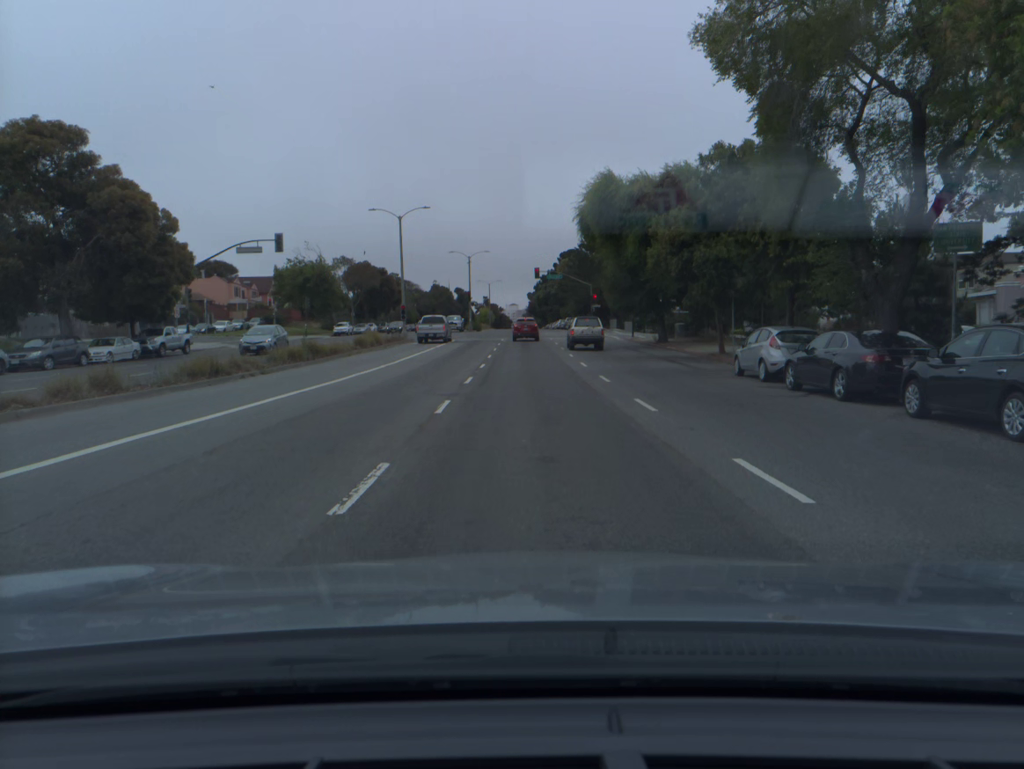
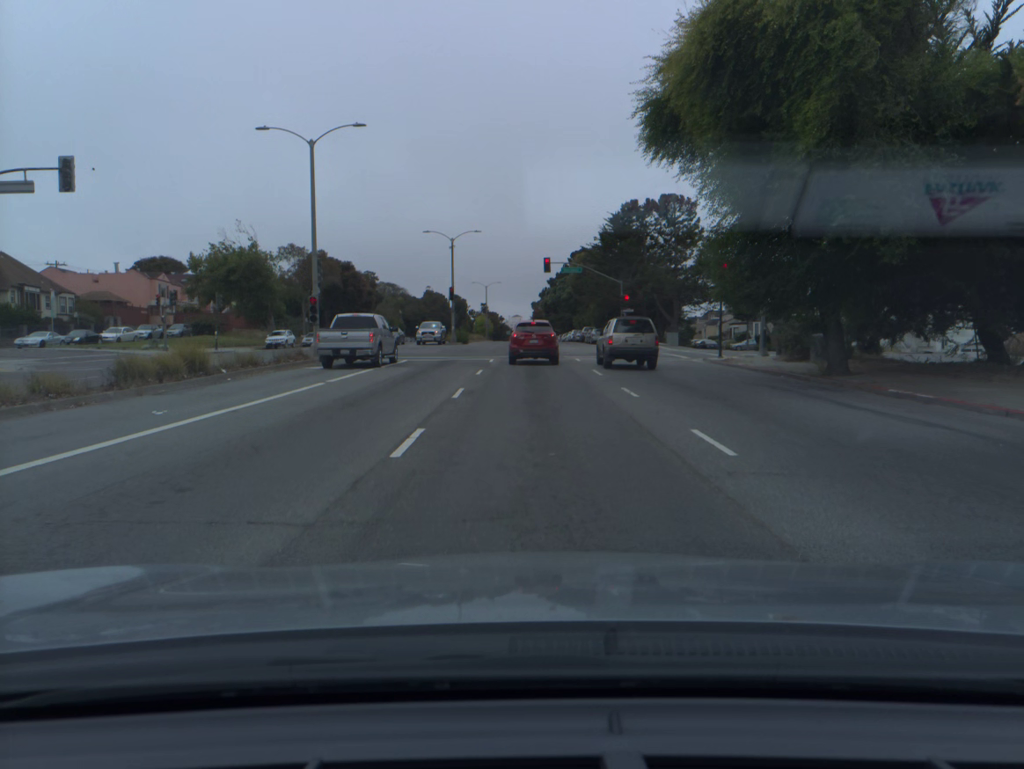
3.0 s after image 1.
(-0.1, +26.3) m; 0°
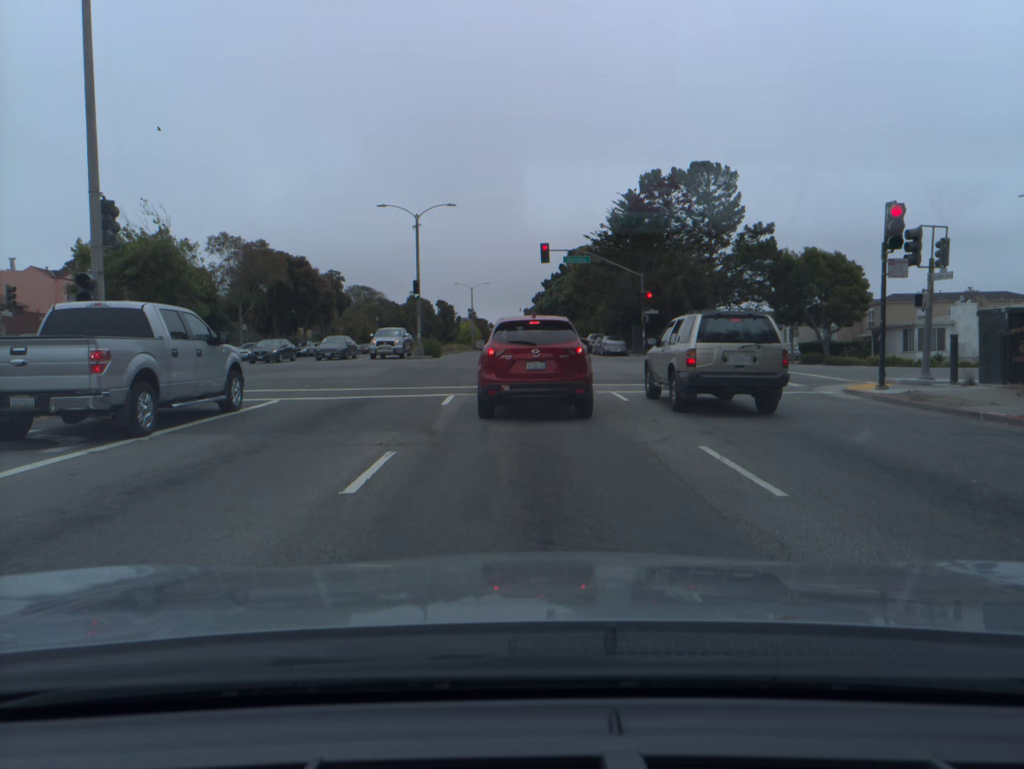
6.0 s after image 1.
(+0.1, +17.0) m; +1°
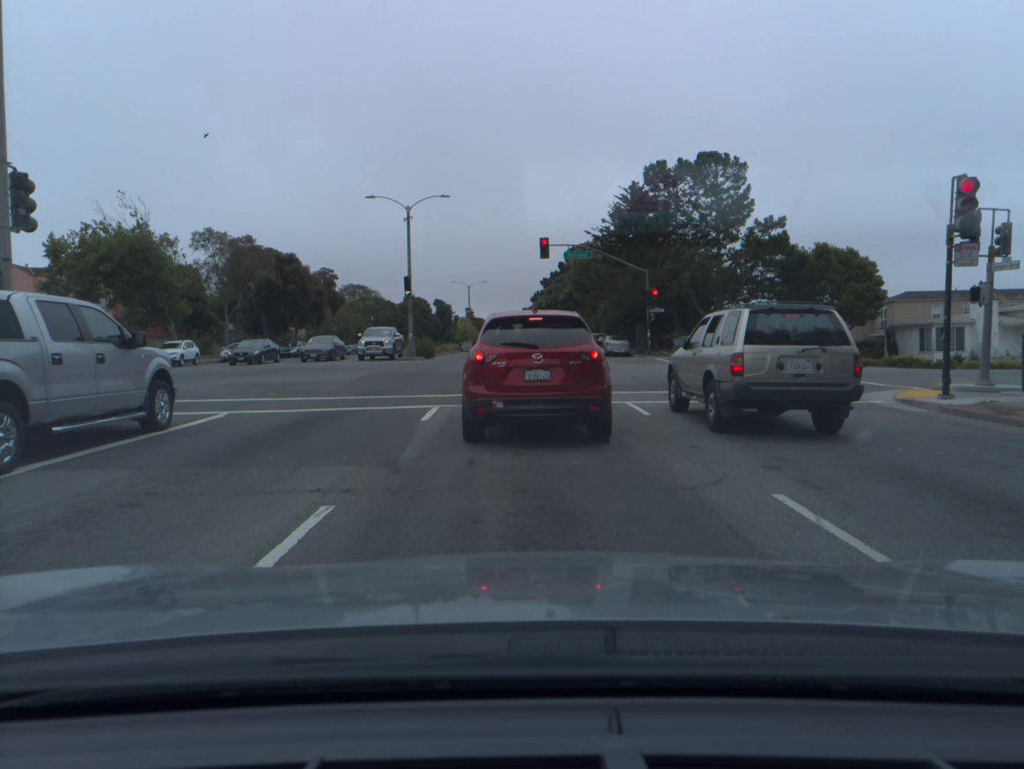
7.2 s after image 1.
(0.0, +3.0) m; 0°
